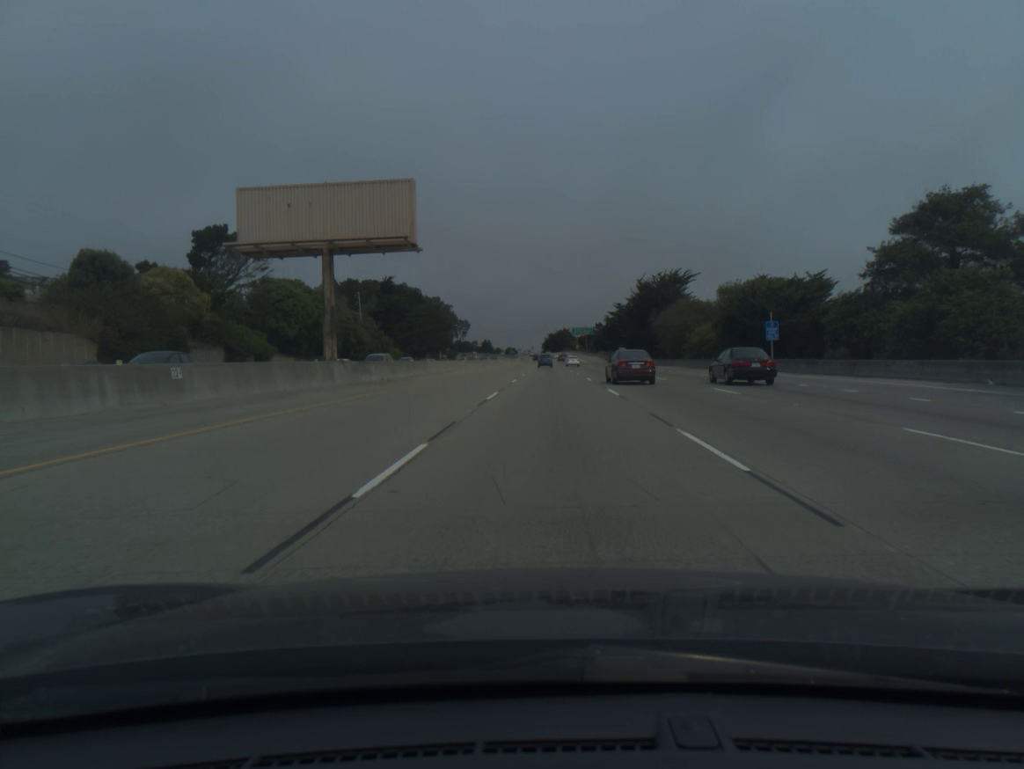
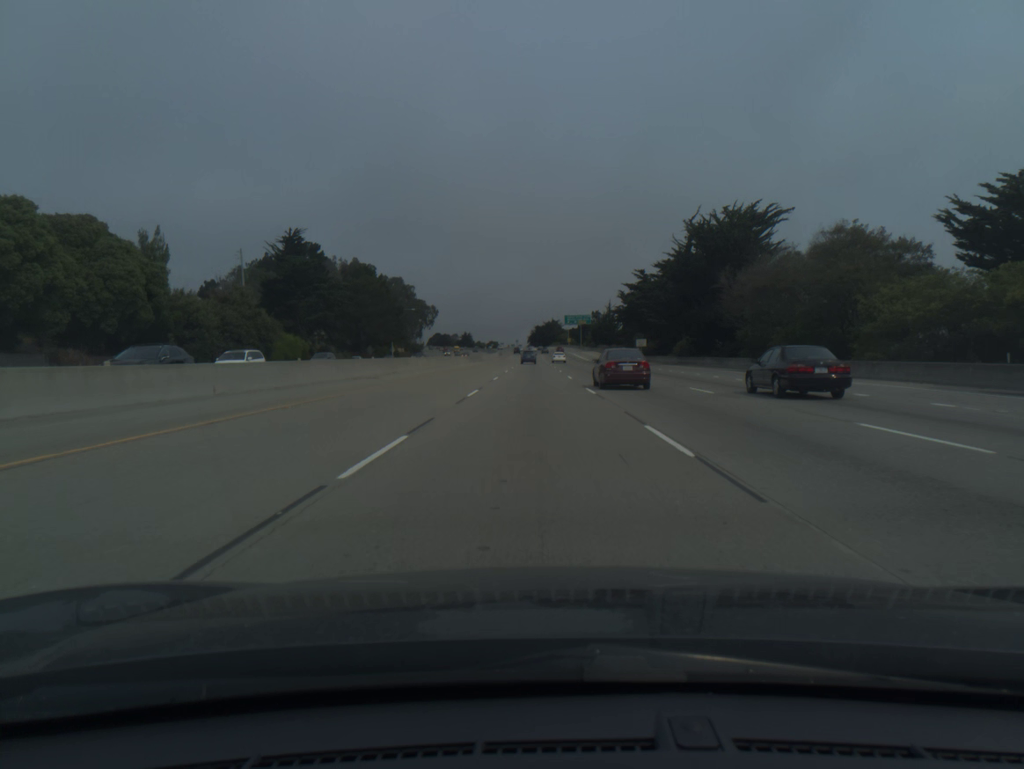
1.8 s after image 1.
(+0.9, +57.7) m; +1°
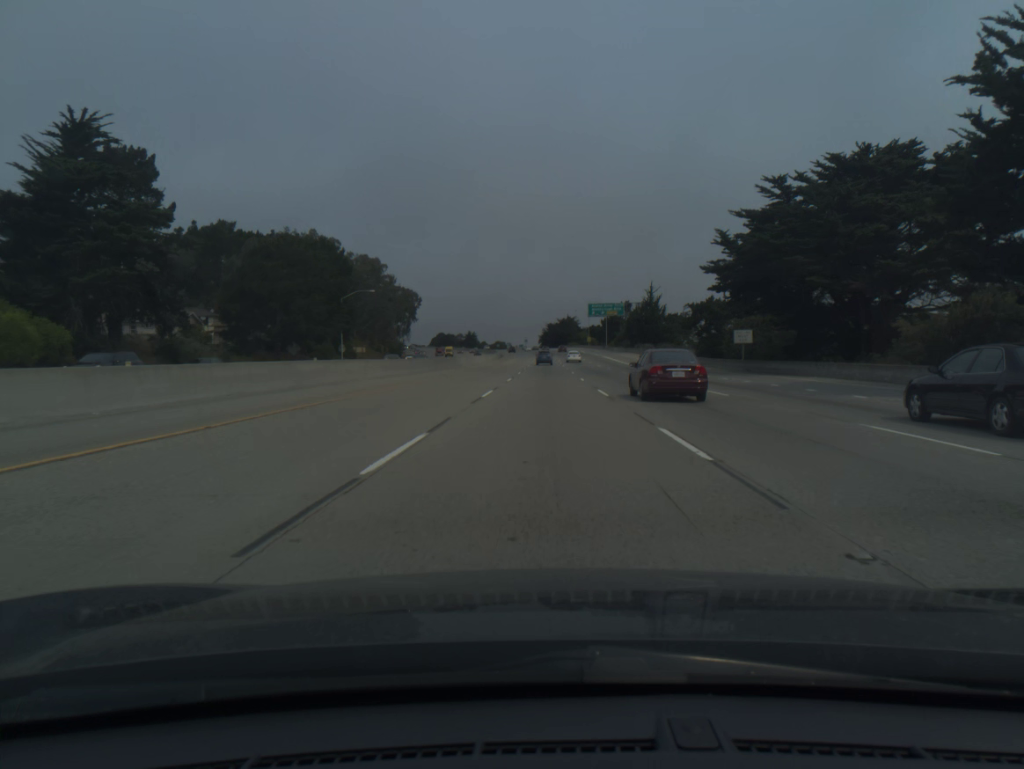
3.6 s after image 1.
(-0.5, +58.0) m; -1°
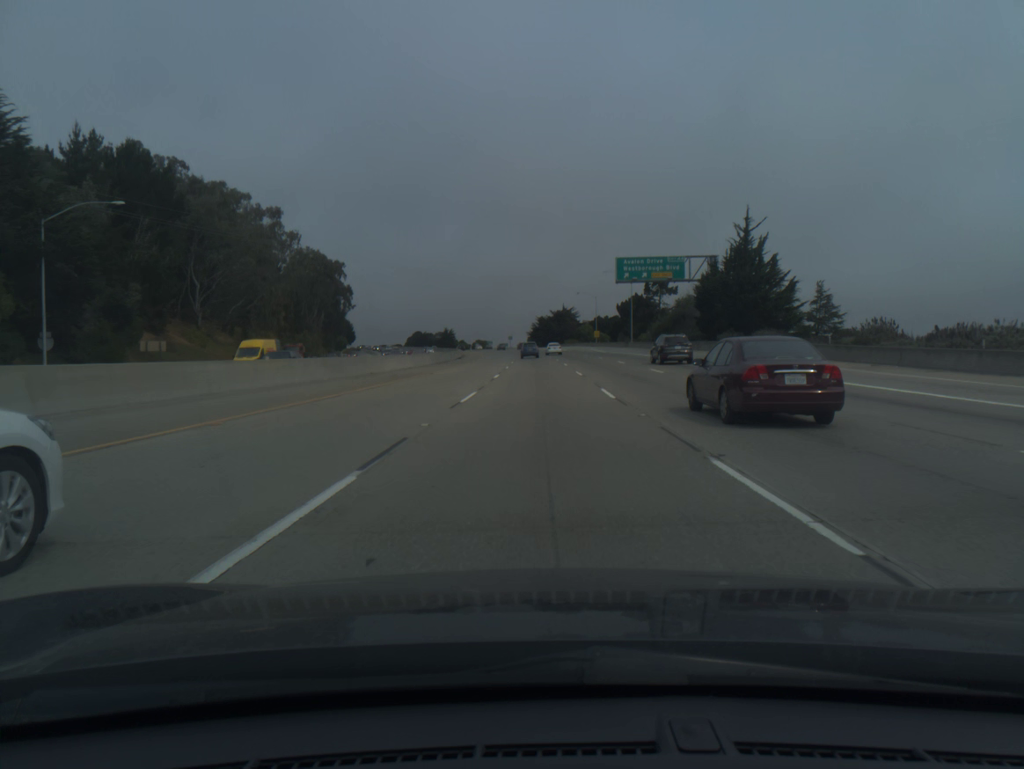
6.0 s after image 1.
(+0.5, +77.3) m; +1°
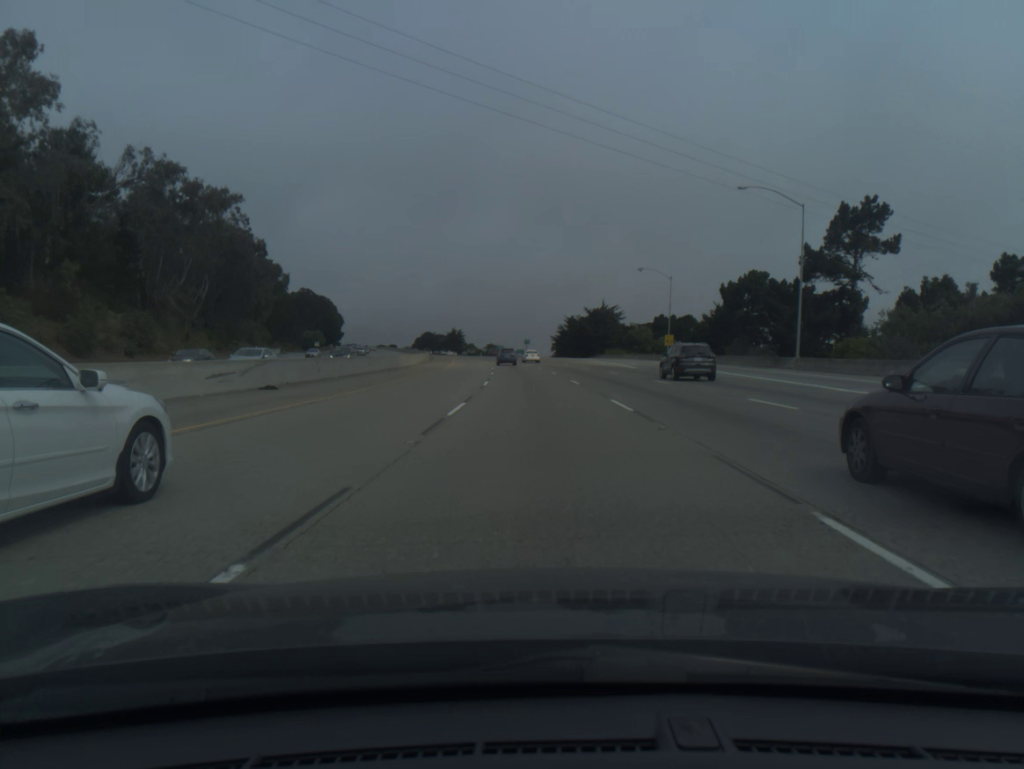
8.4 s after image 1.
(-0.9, +75.9) m; -2°
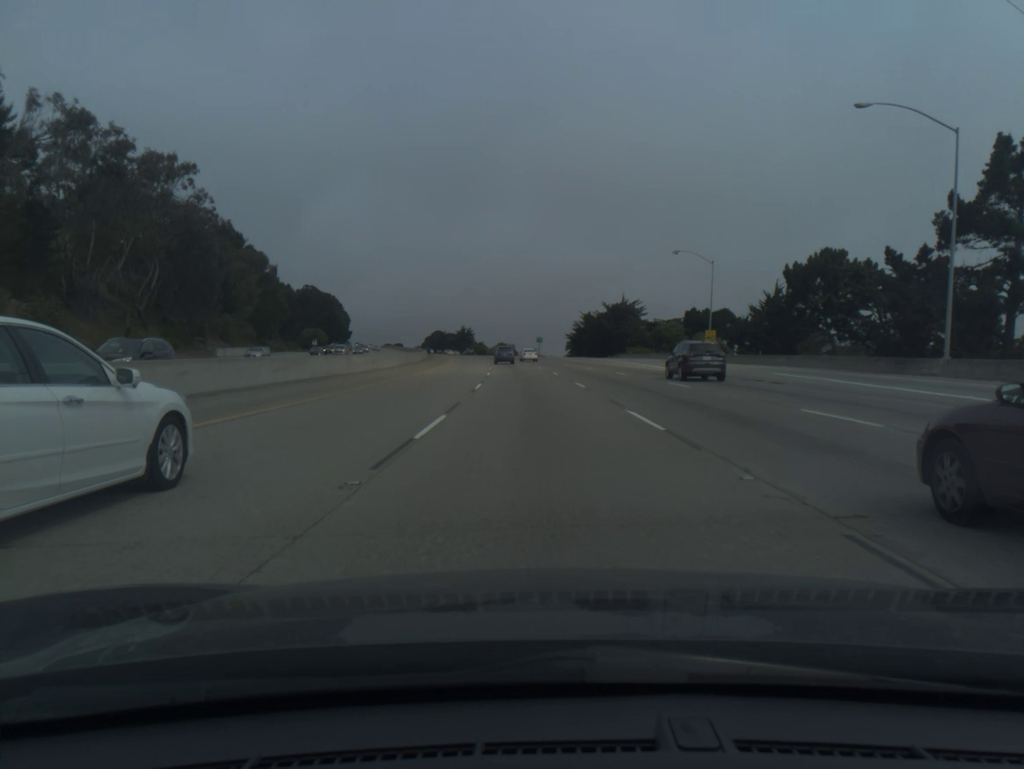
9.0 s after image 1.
(-0.1, +18.7) m; -1°
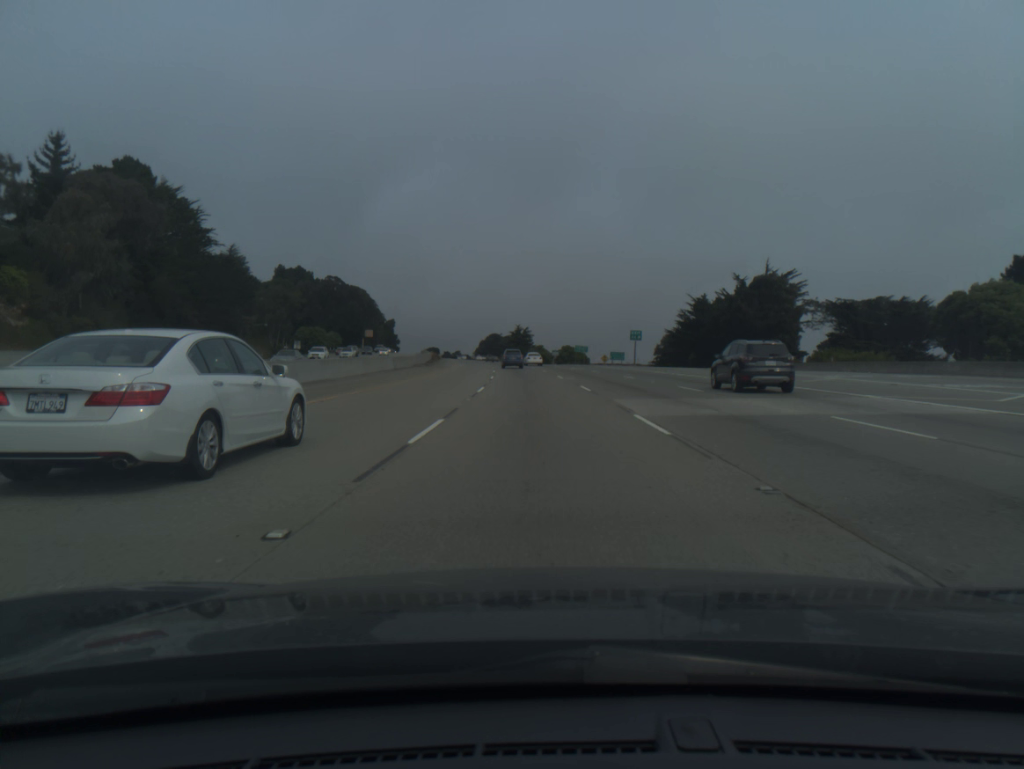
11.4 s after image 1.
(-3.0, +73.7) m; -5°
